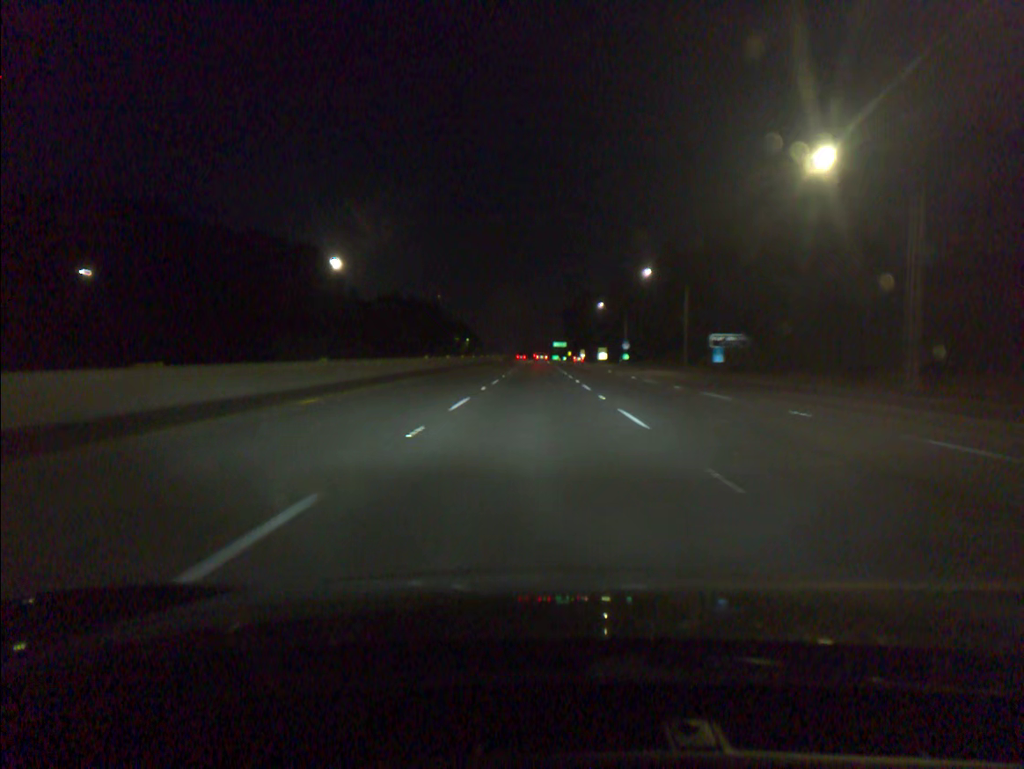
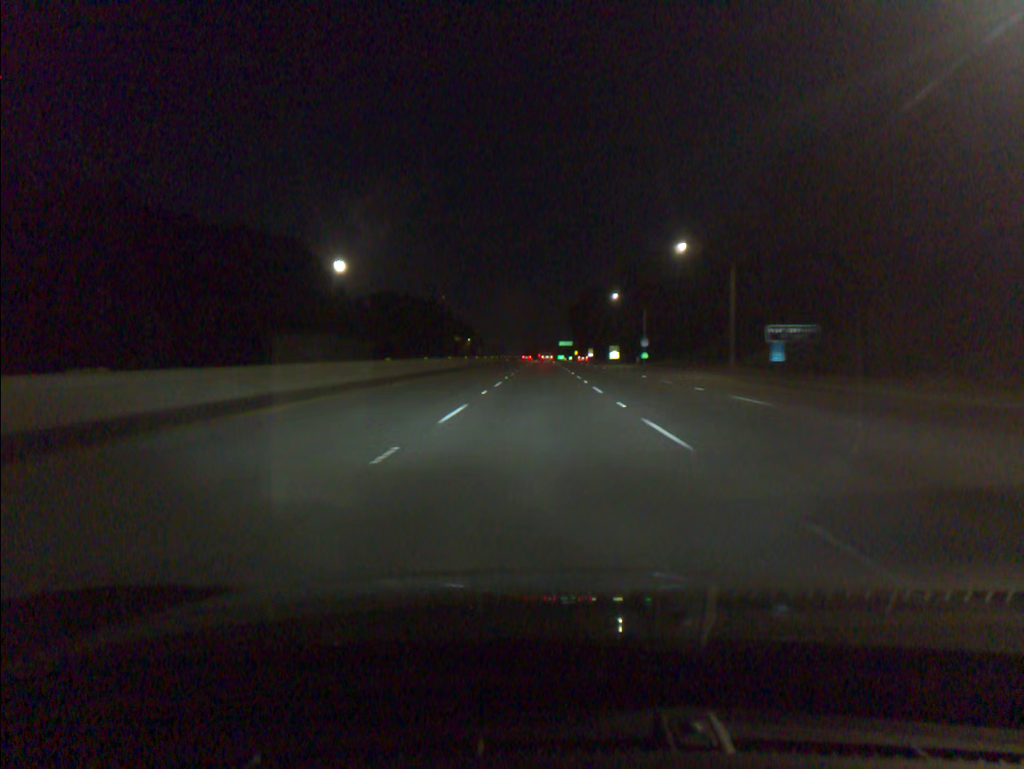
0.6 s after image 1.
(-0.1, +17.4) m; 0°
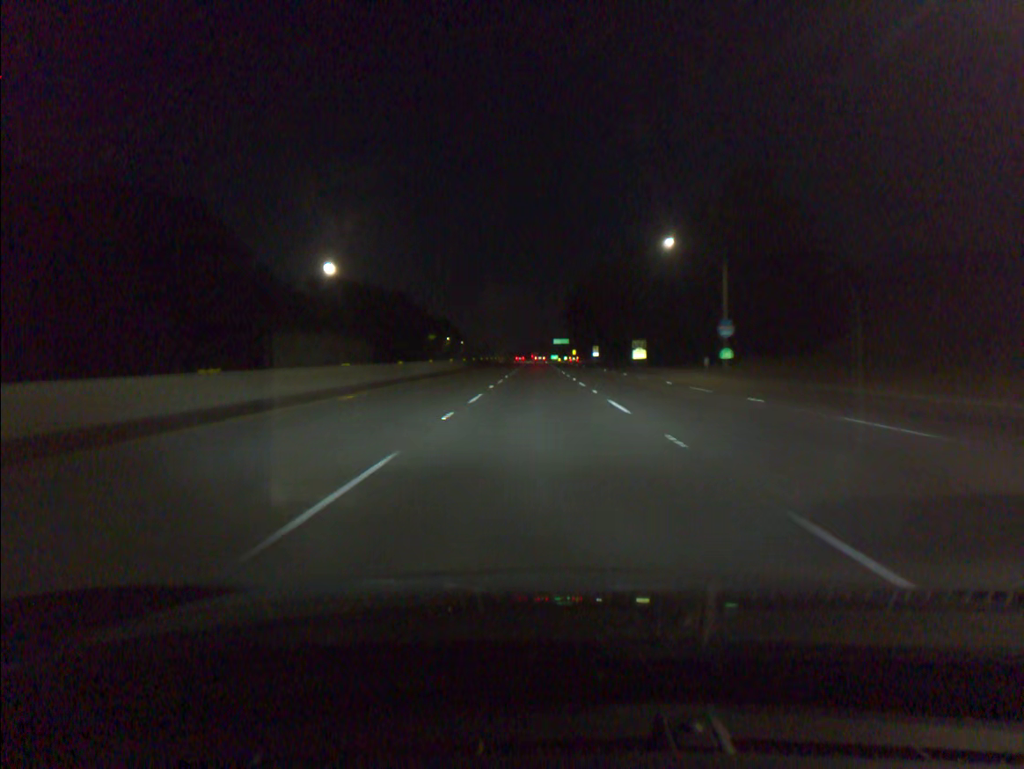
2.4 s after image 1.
(+0.2, +52.2) m; +1°
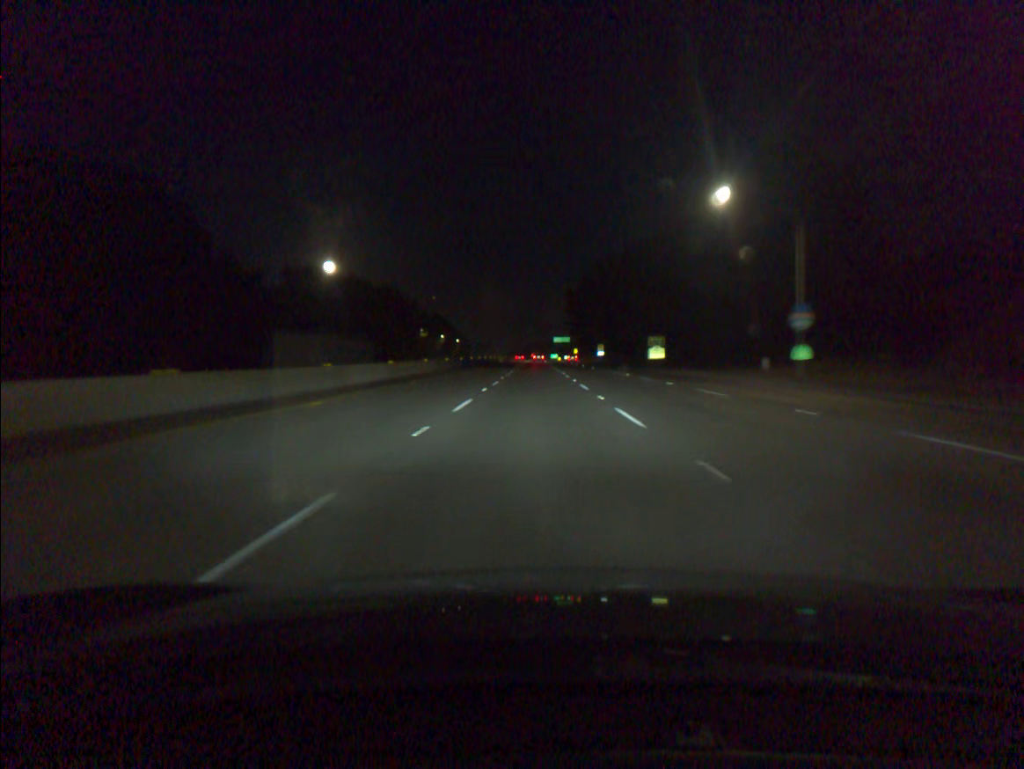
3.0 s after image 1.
(0.0, +17.4) m; 0°
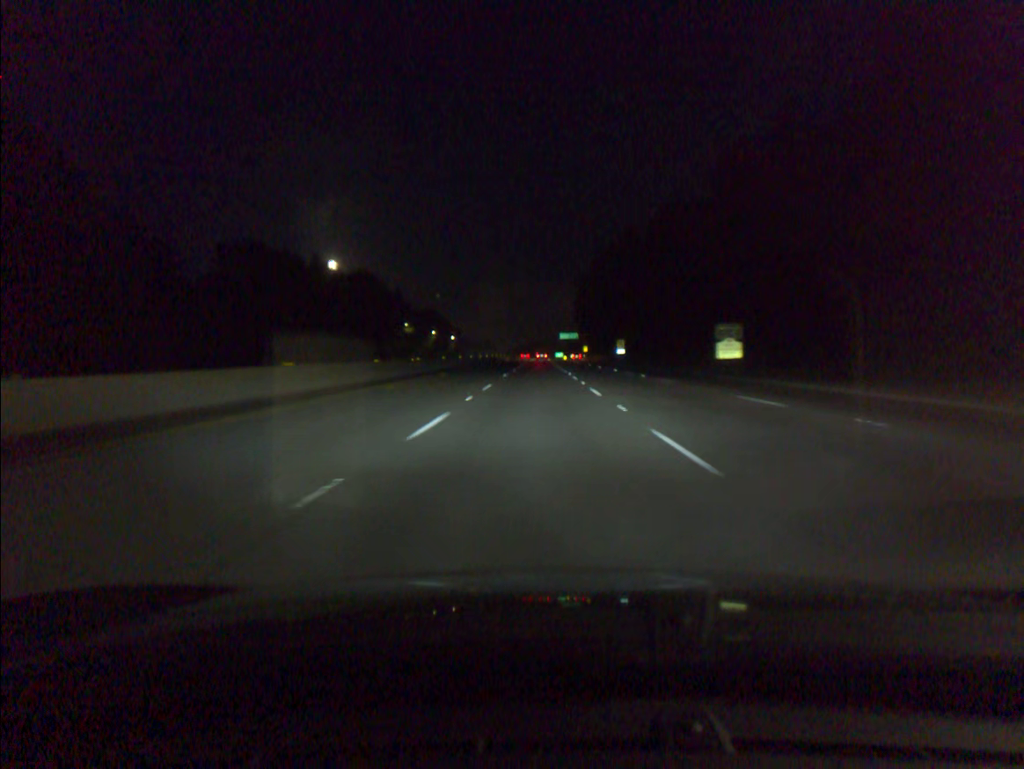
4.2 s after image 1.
(-0.1, +34.8) m; 0°
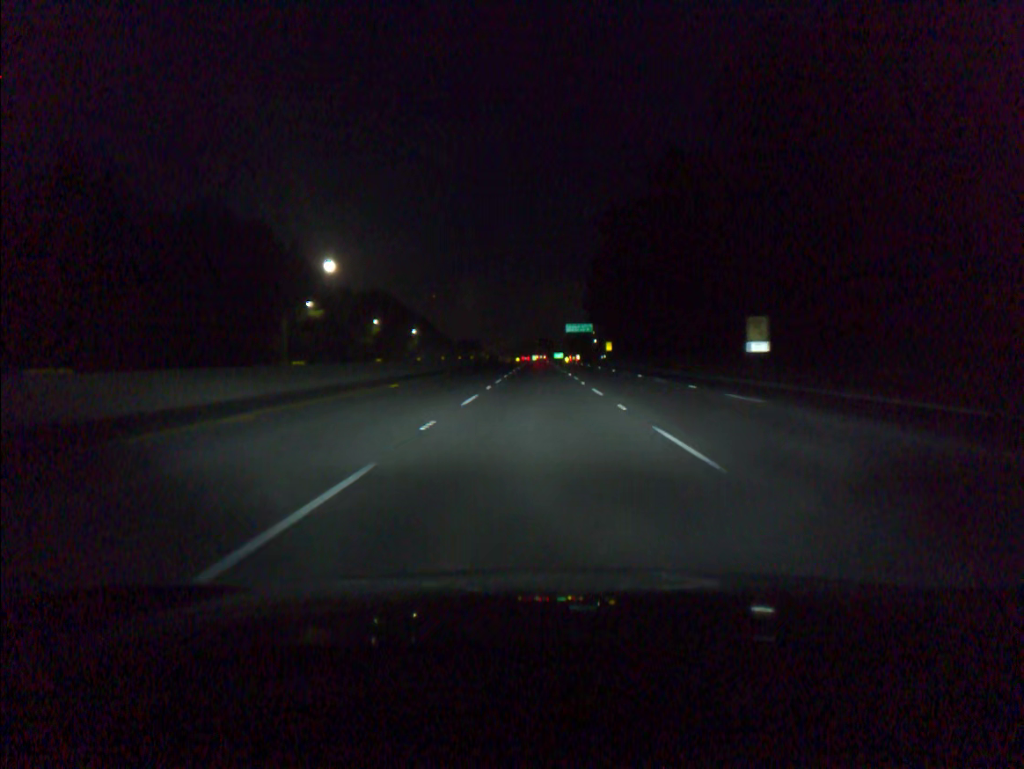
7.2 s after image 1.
(0.0, +86.8) m; 0°
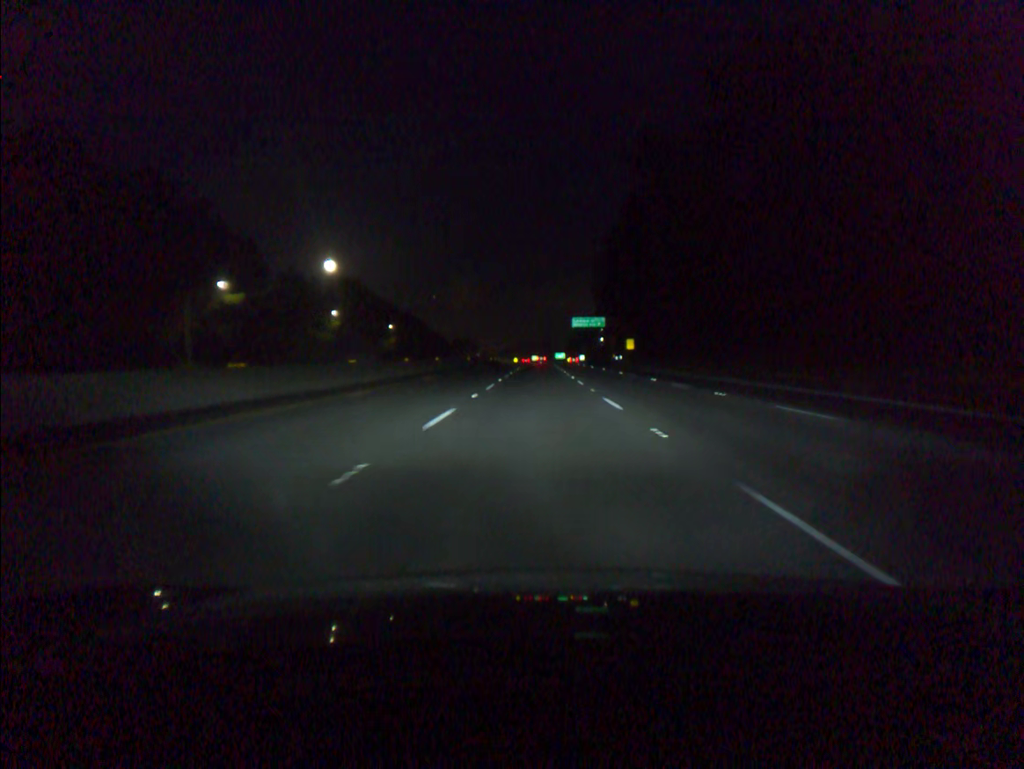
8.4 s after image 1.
(0.0, +34.7) m; 0°
